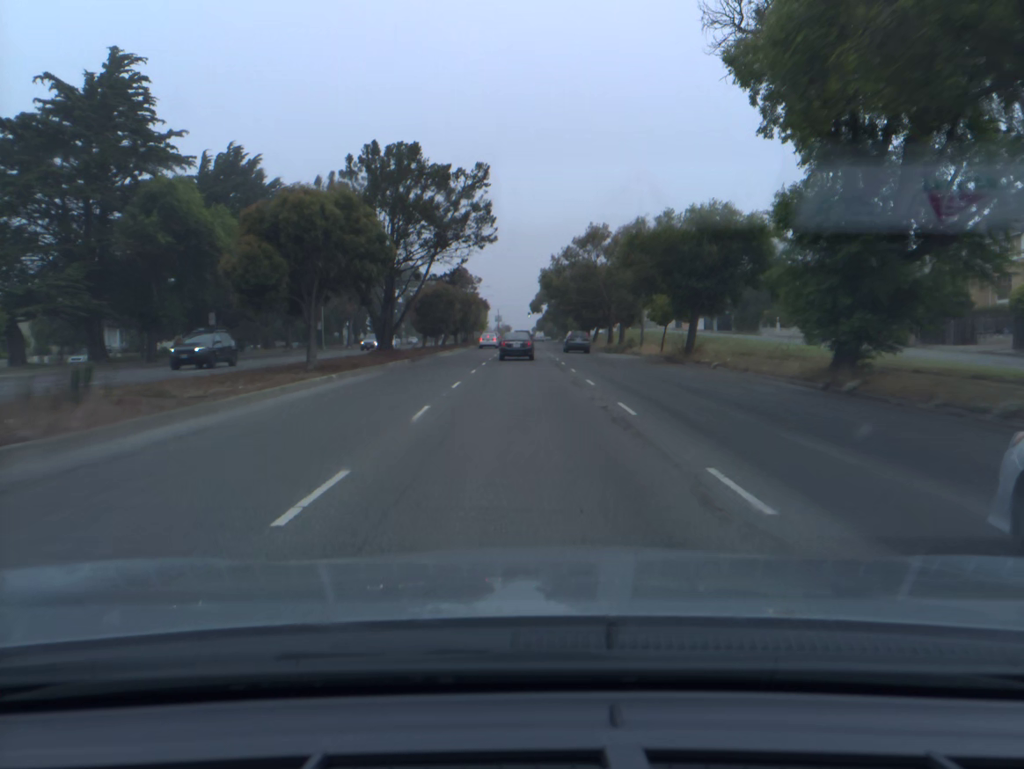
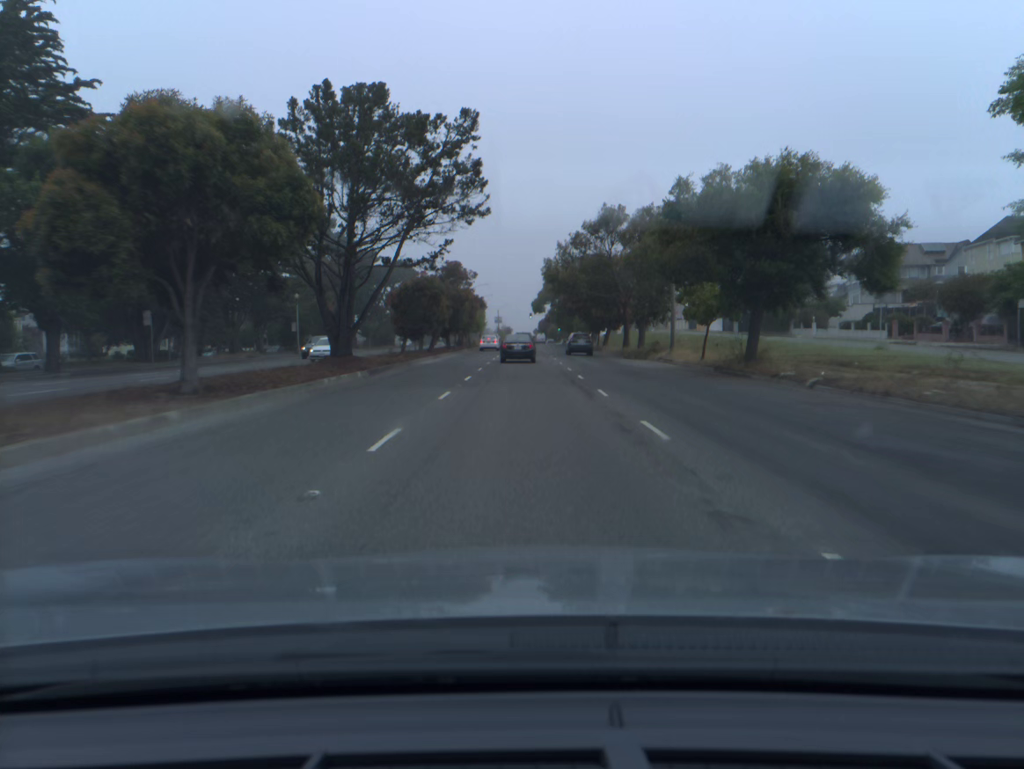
(0.0, +10.6) m; 0°
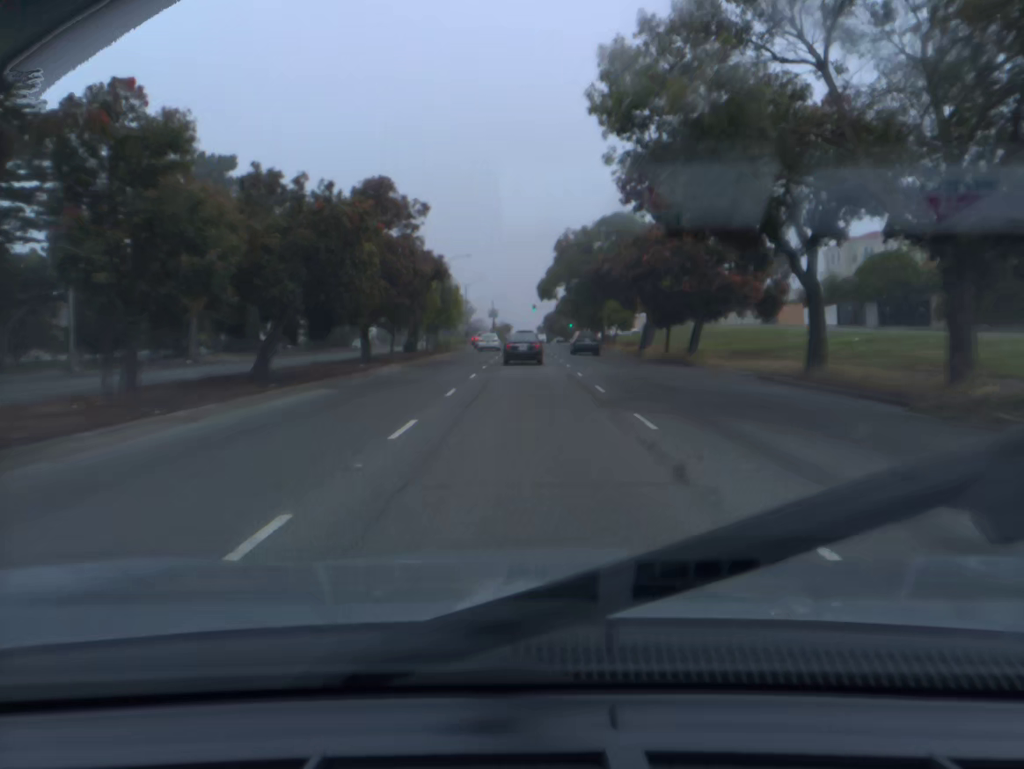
(0.0, +41.9) m; 0°
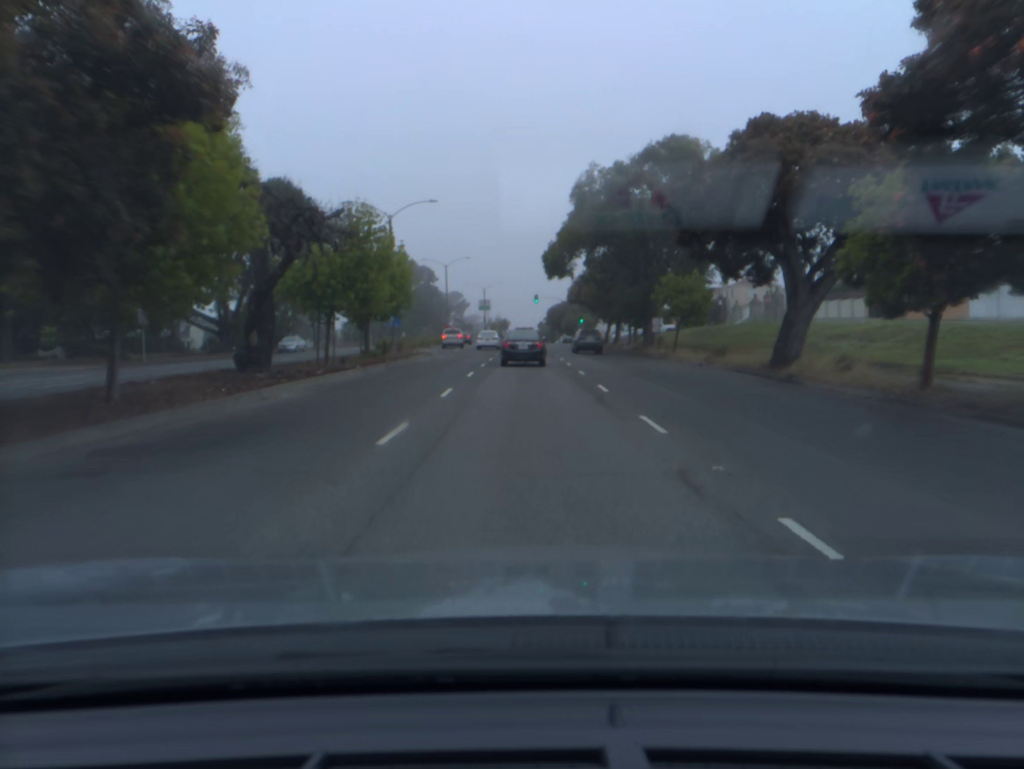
(0.0, +30.0) m; 0°
